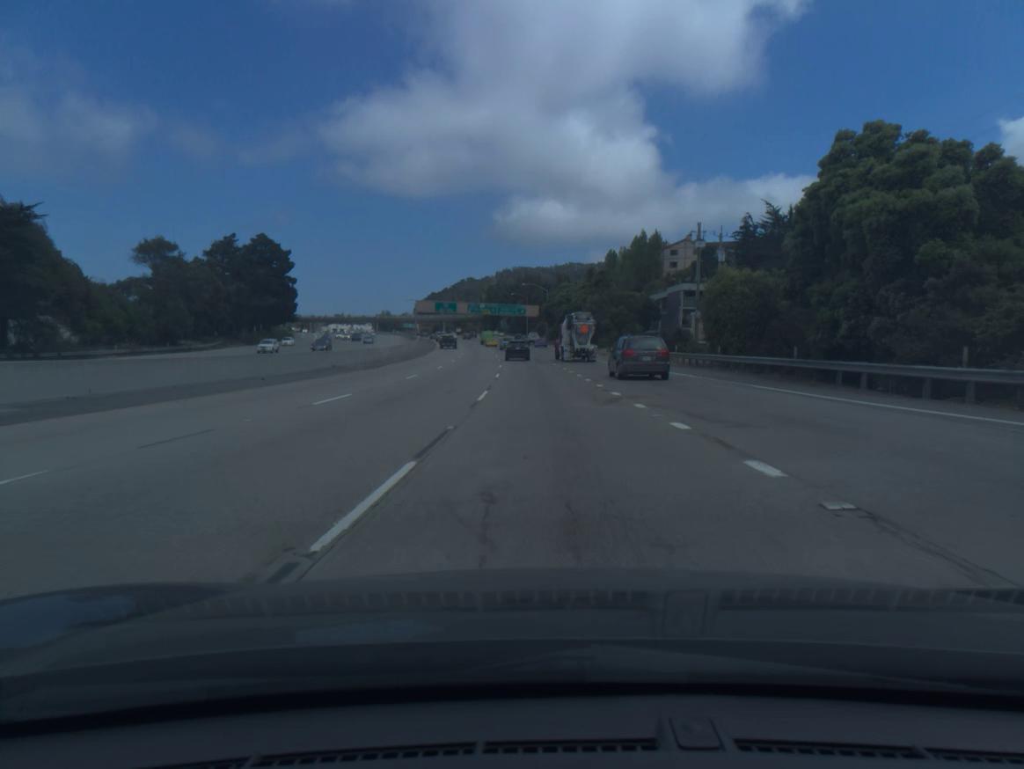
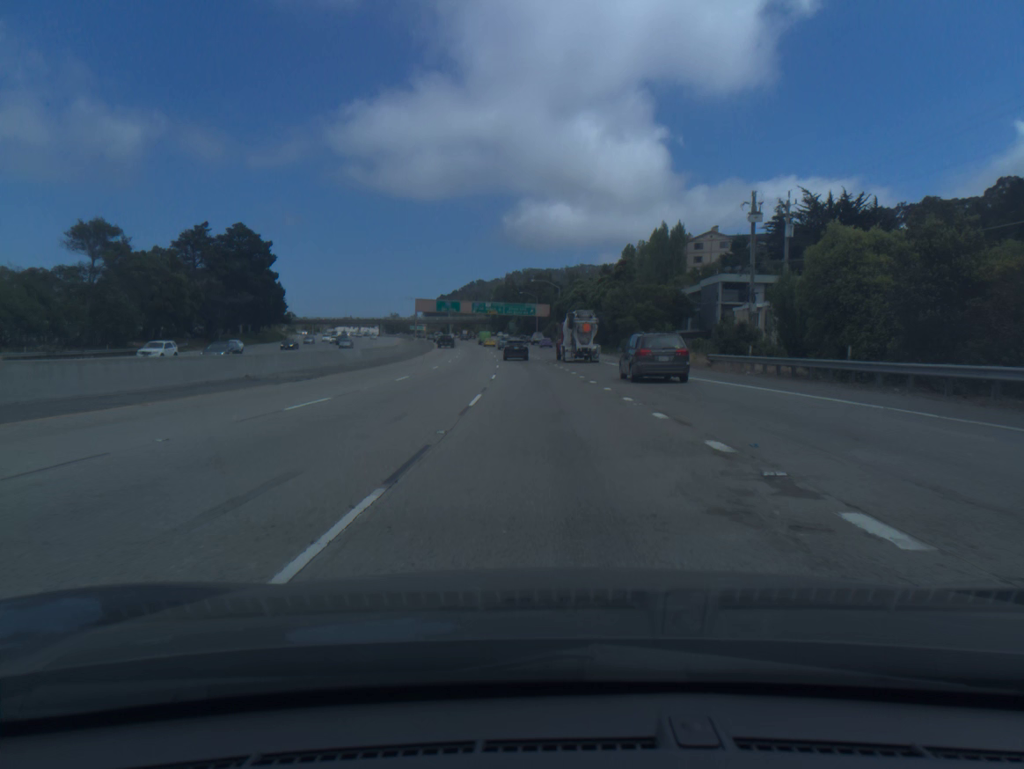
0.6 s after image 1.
(-0.1, +16.3) m; -1°
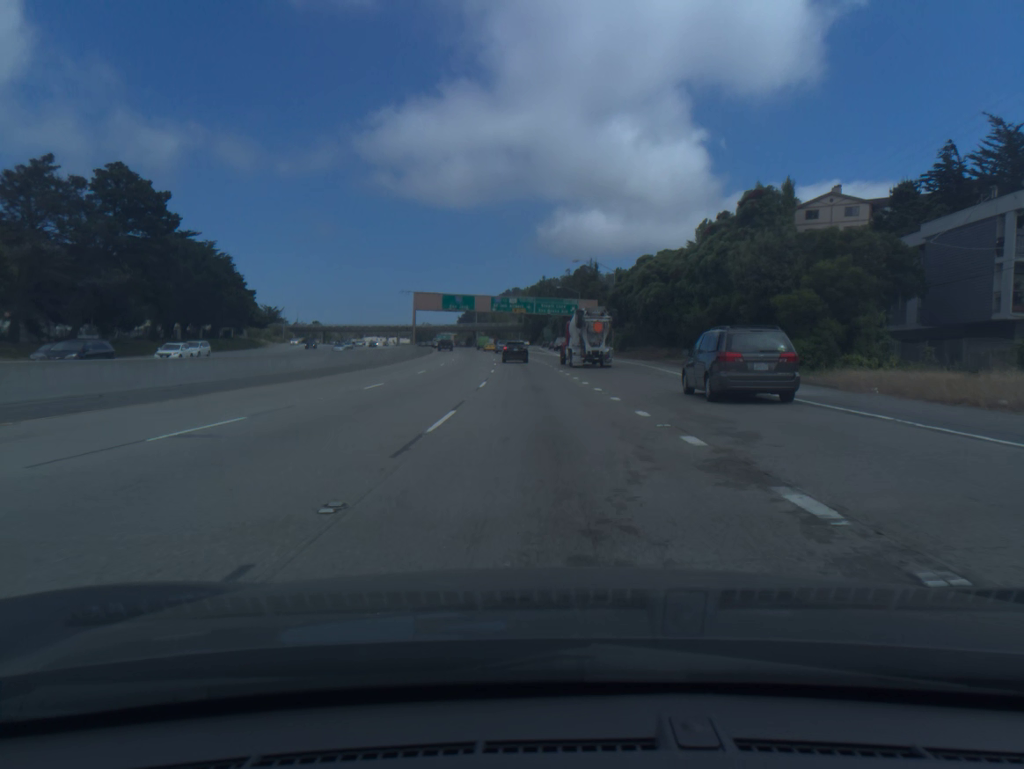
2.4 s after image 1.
(-0.9, +48.5) m; -2°
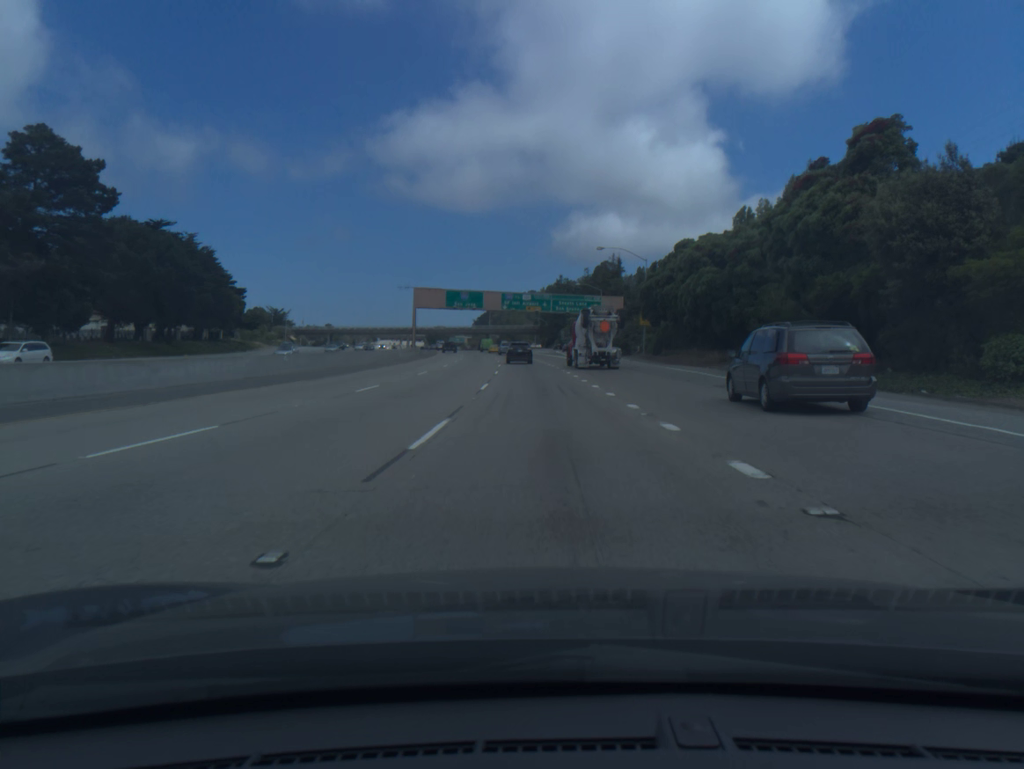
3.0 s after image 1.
(-0.2, +16.0) m; -1°
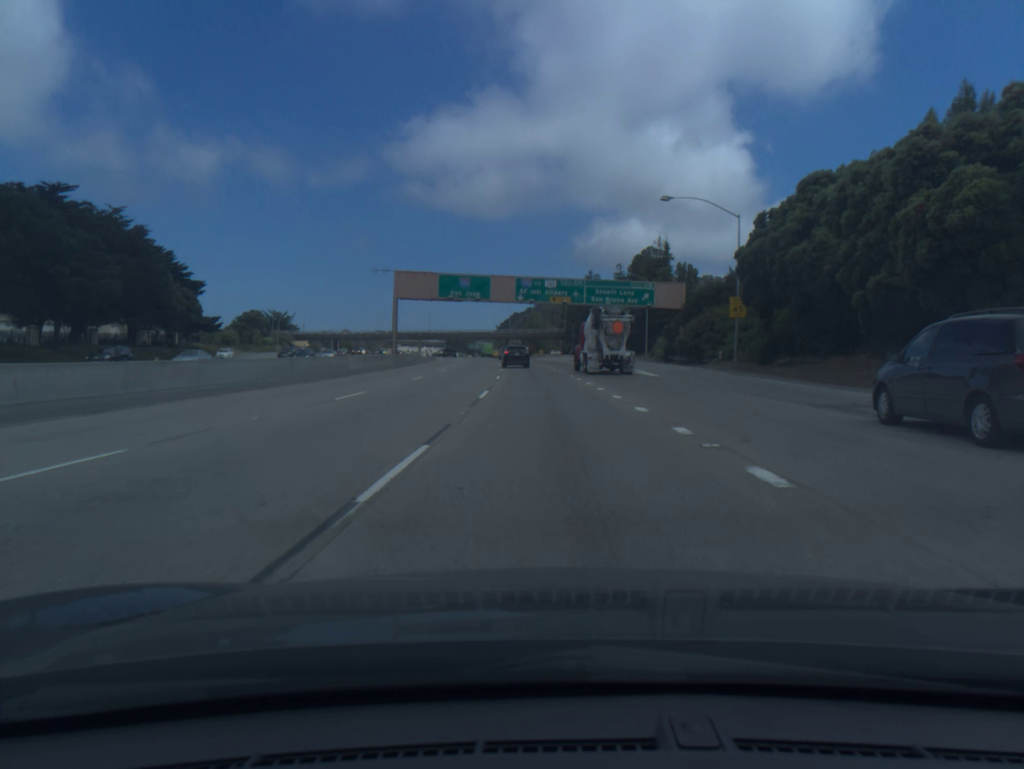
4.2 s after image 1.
(-0.5, +31.9) m; -2°
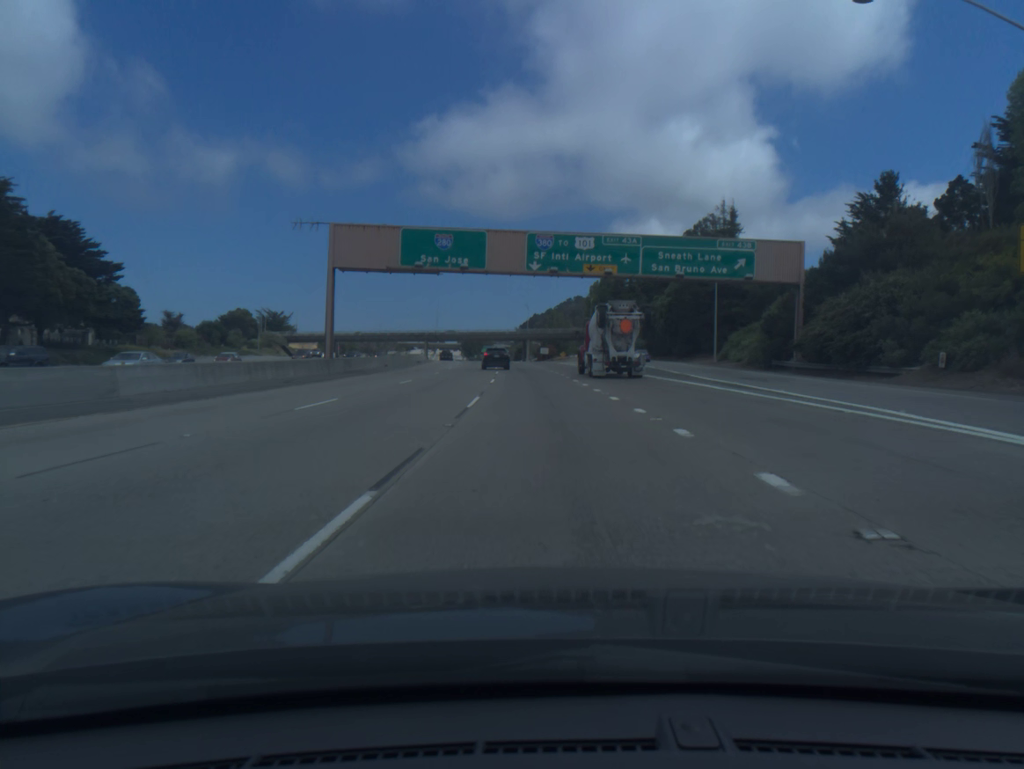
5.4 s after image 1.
(-0.4, +31.8) m; -2°
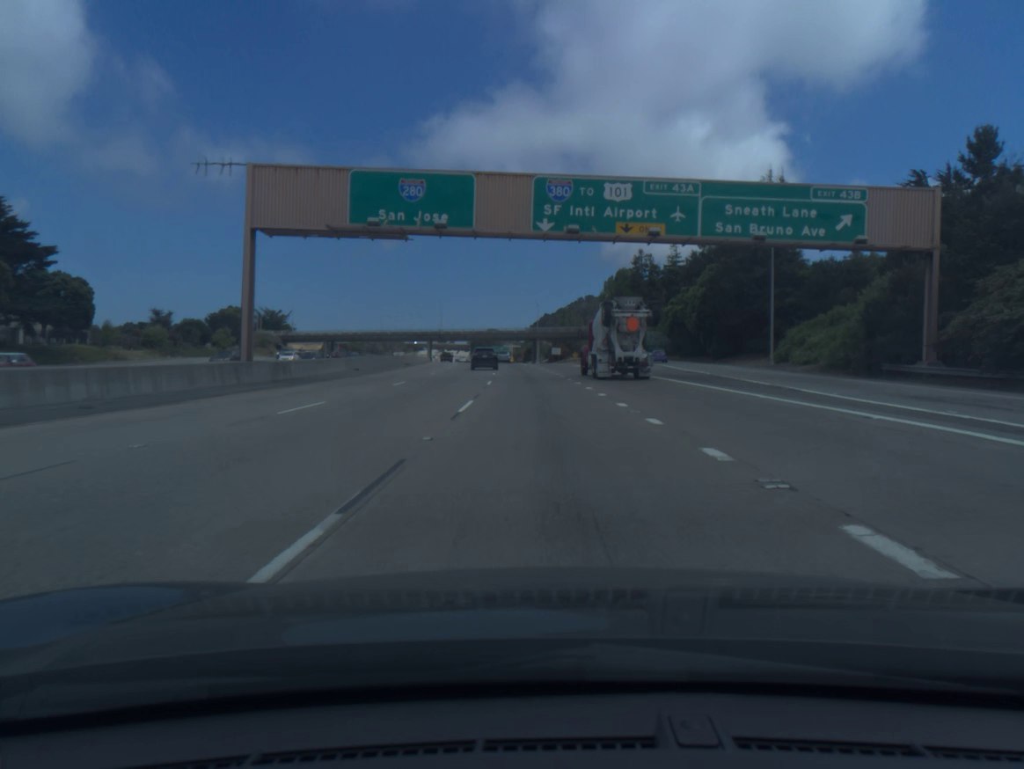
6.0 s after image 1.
(-0.1, +15.8) m; -1°
